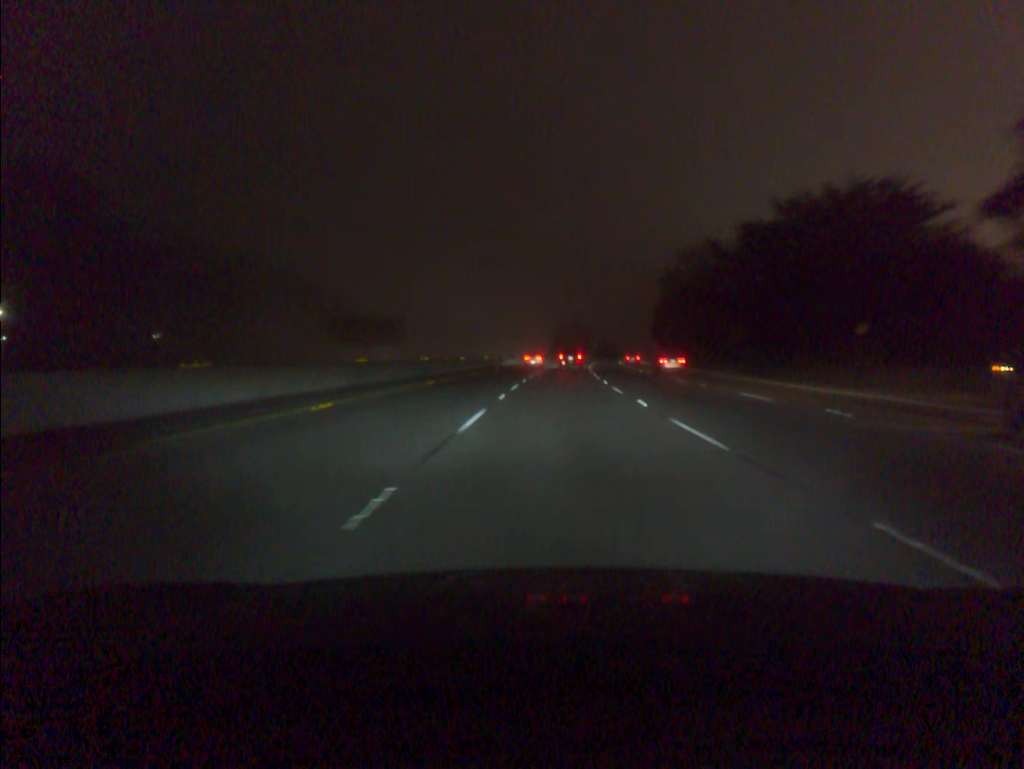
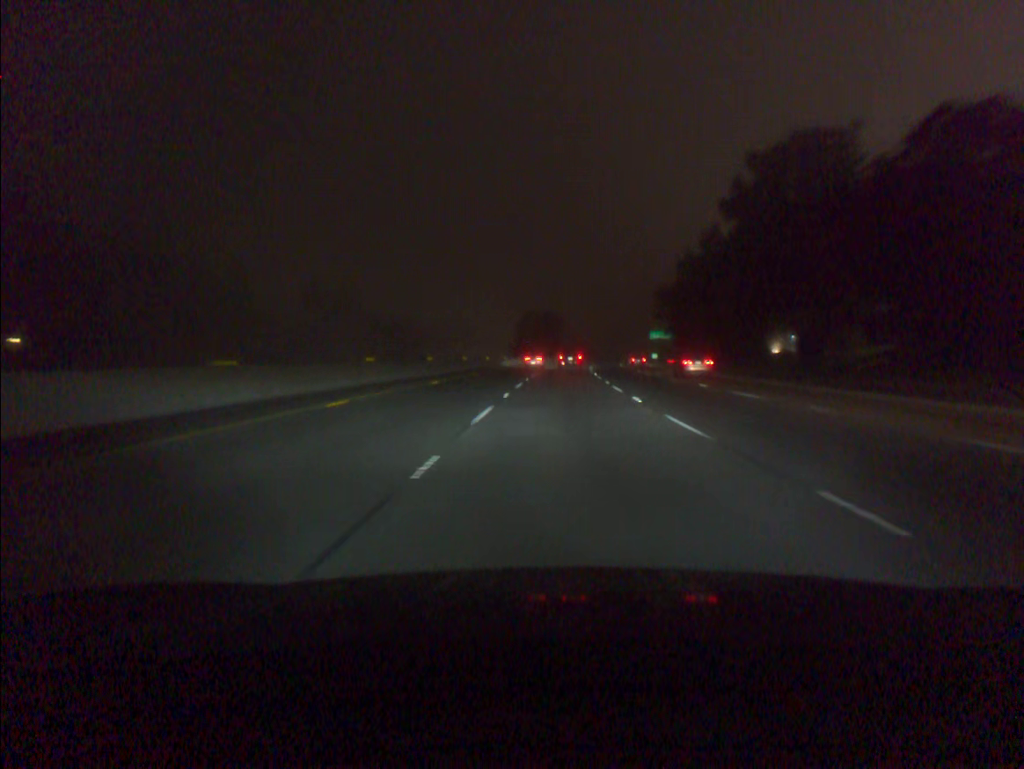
(+1.3, +57.2) m; +3°
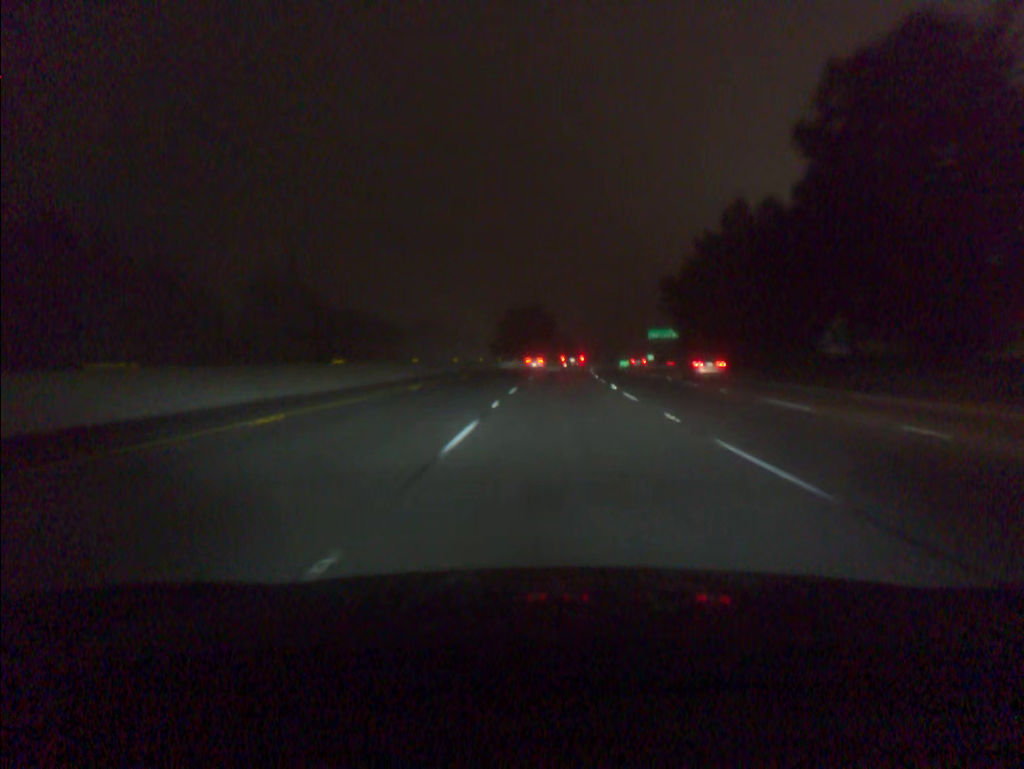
(+0.2, +19.1) m; +1°
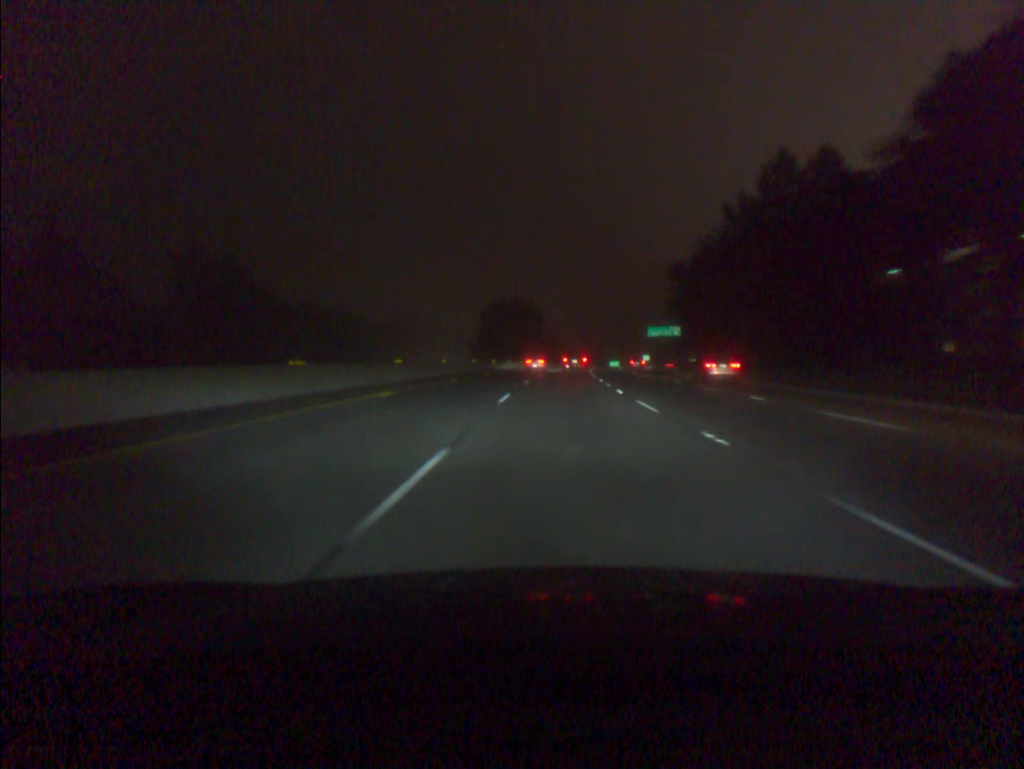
(+0.2, +19.1) m; +1°
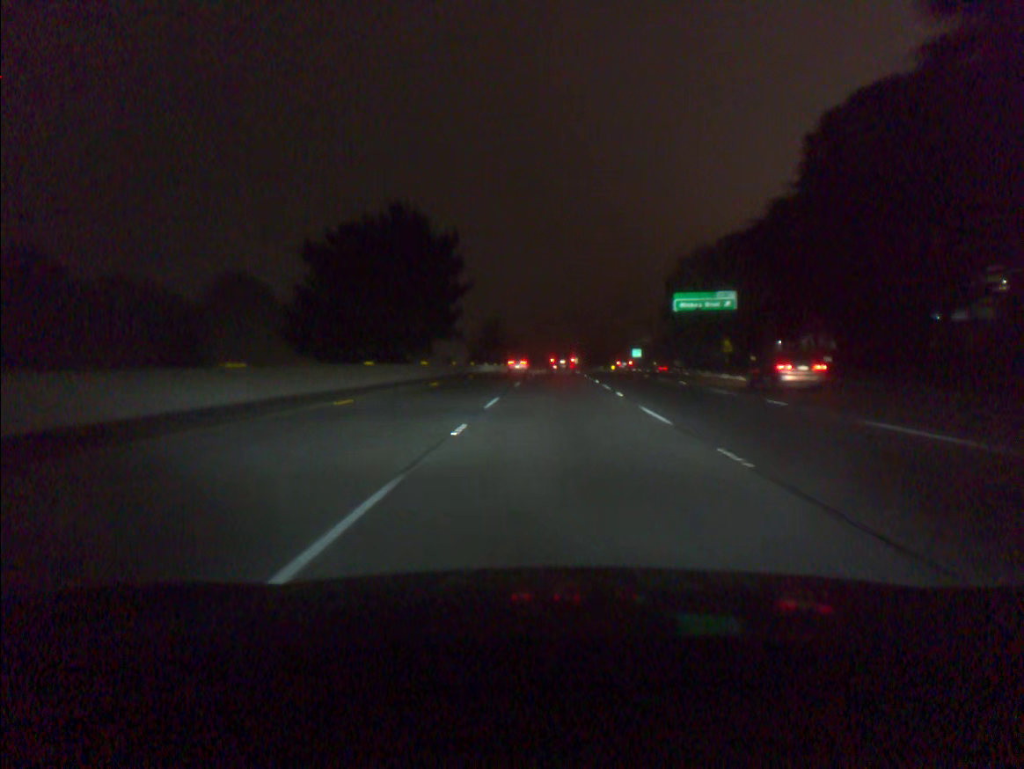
(+2.7, +76.4) m; +4°
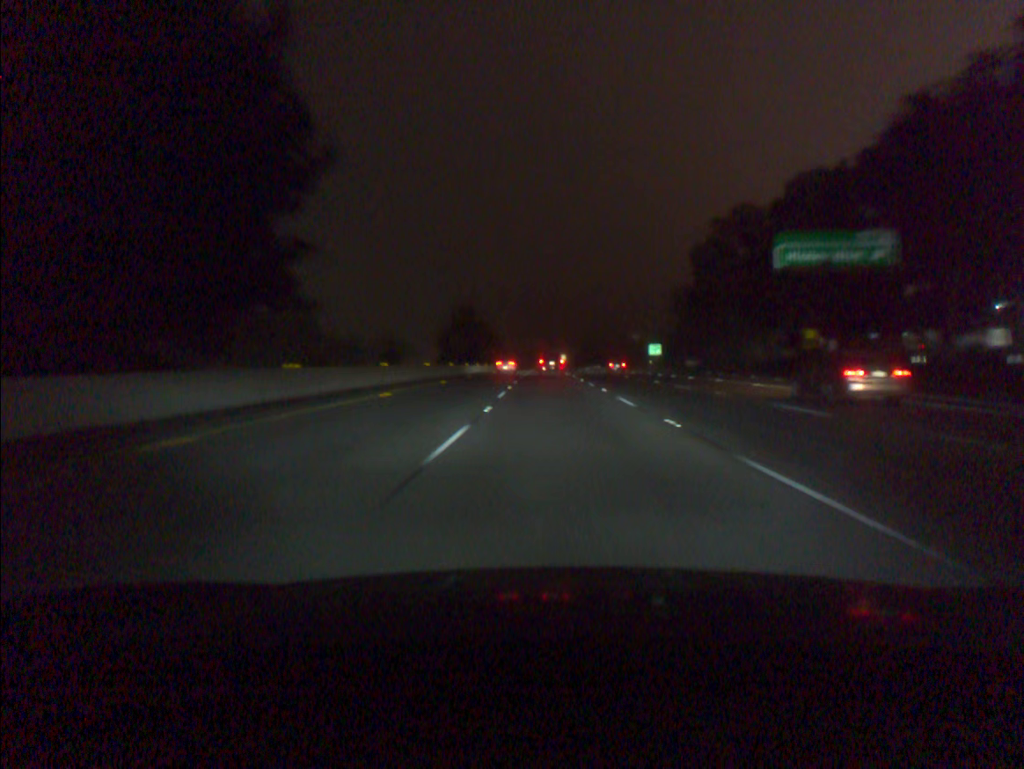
(+0.4, +38.4) m; +1°
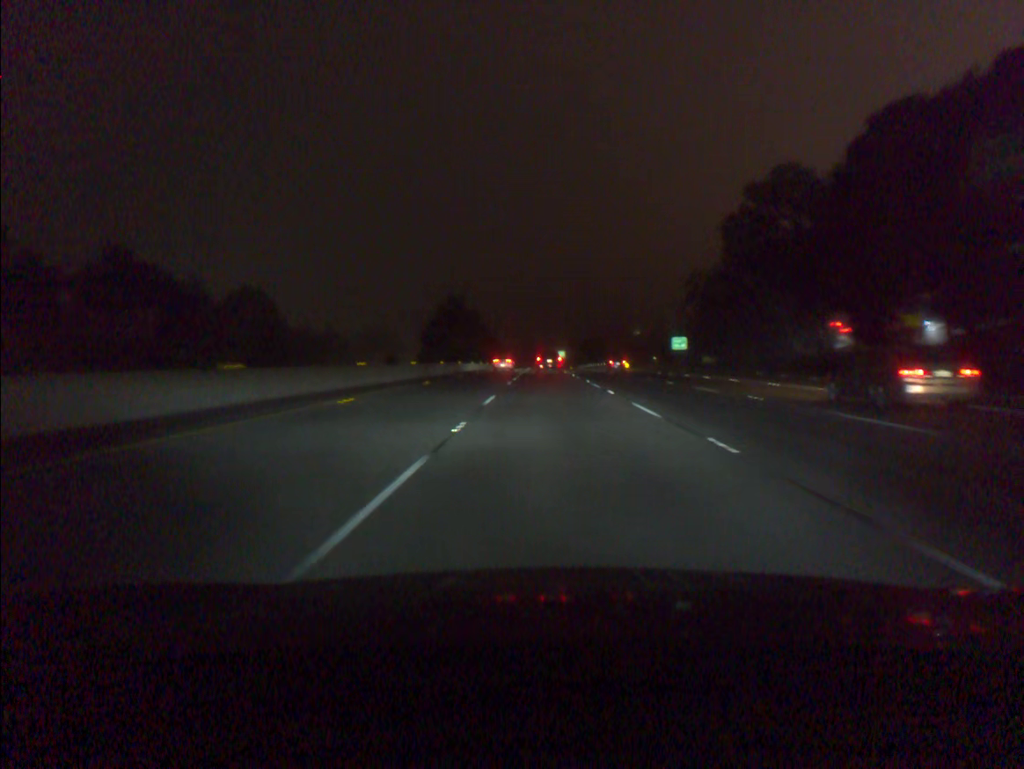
(0.0, +19.2) m; 0°
